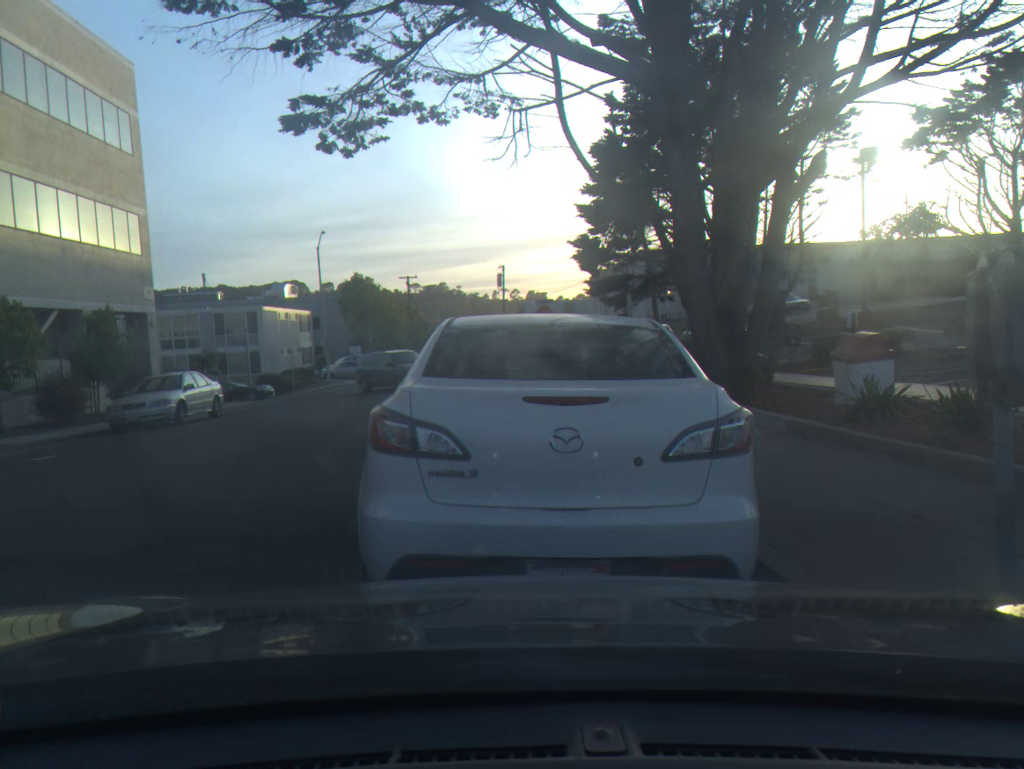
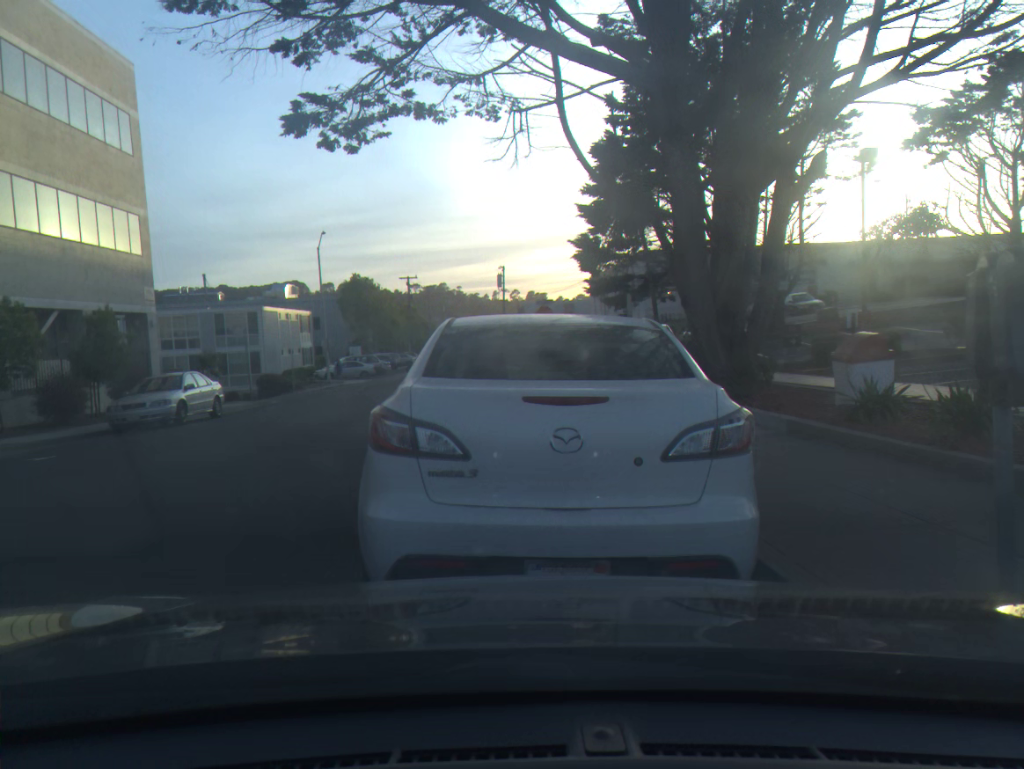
(0.0, 0.0) m; 0°
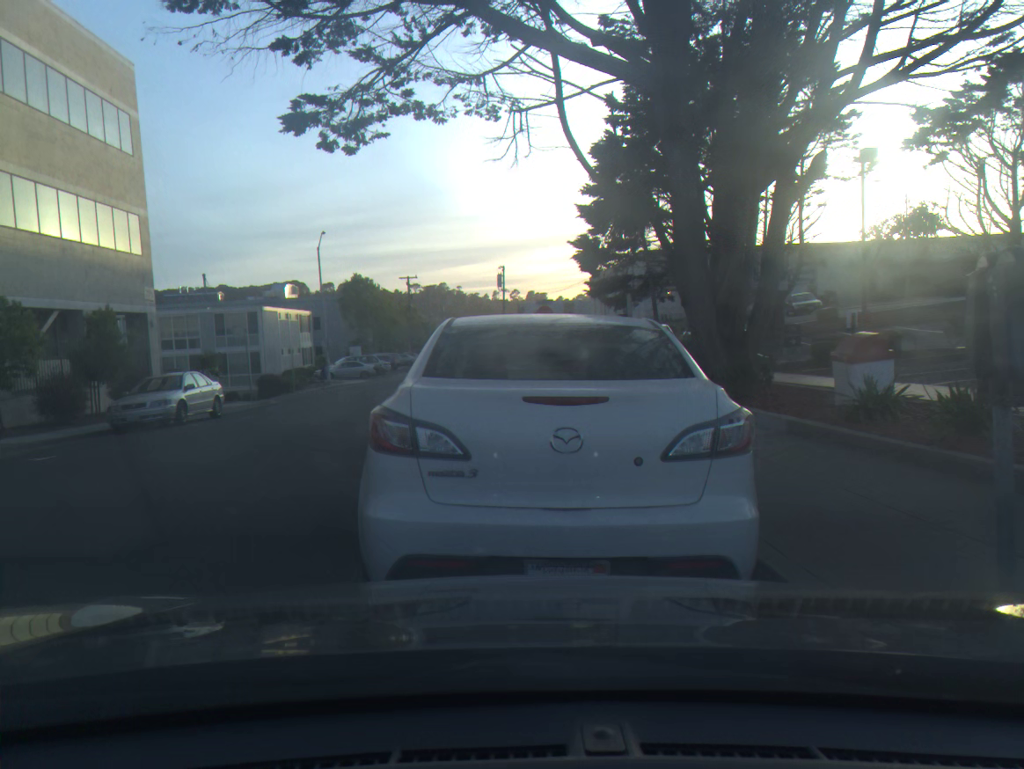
(0.0, 0.0) m; 0°
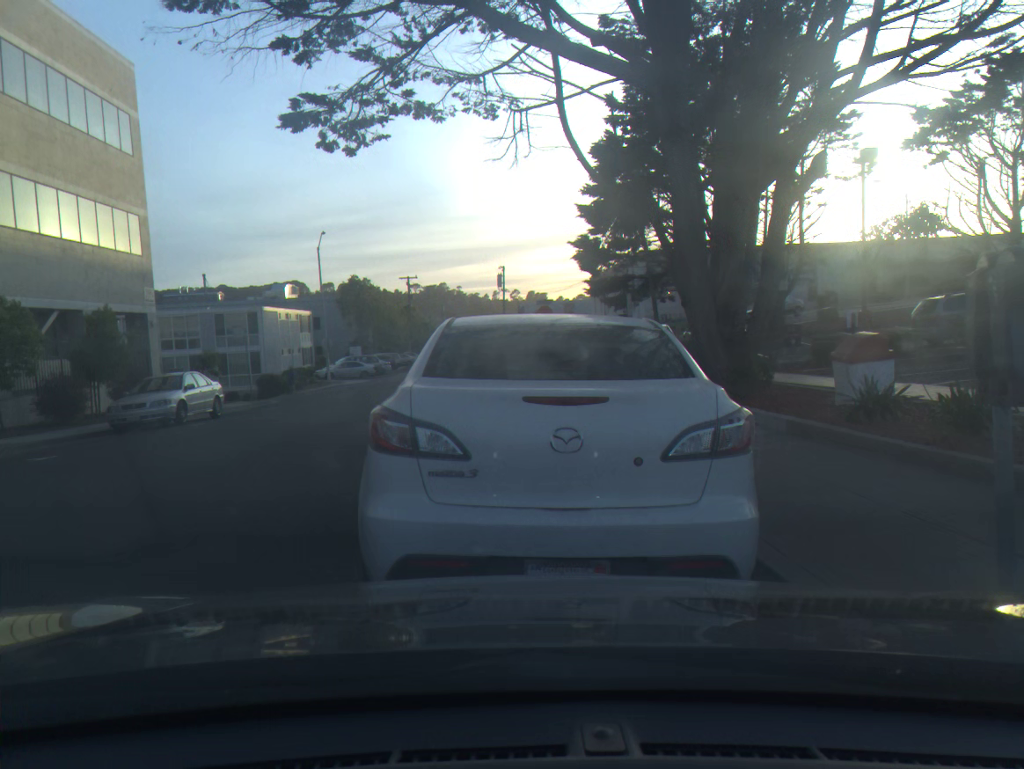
(0.0, 0.0) m; 0°
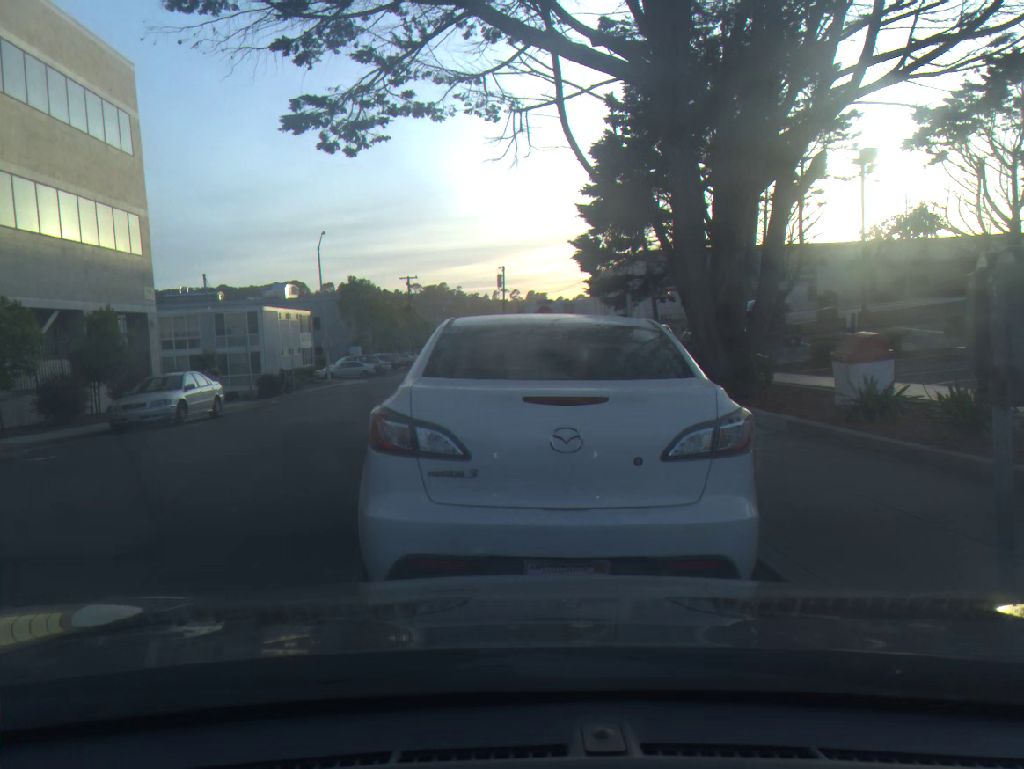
(0.0, 0.0) m; 0°
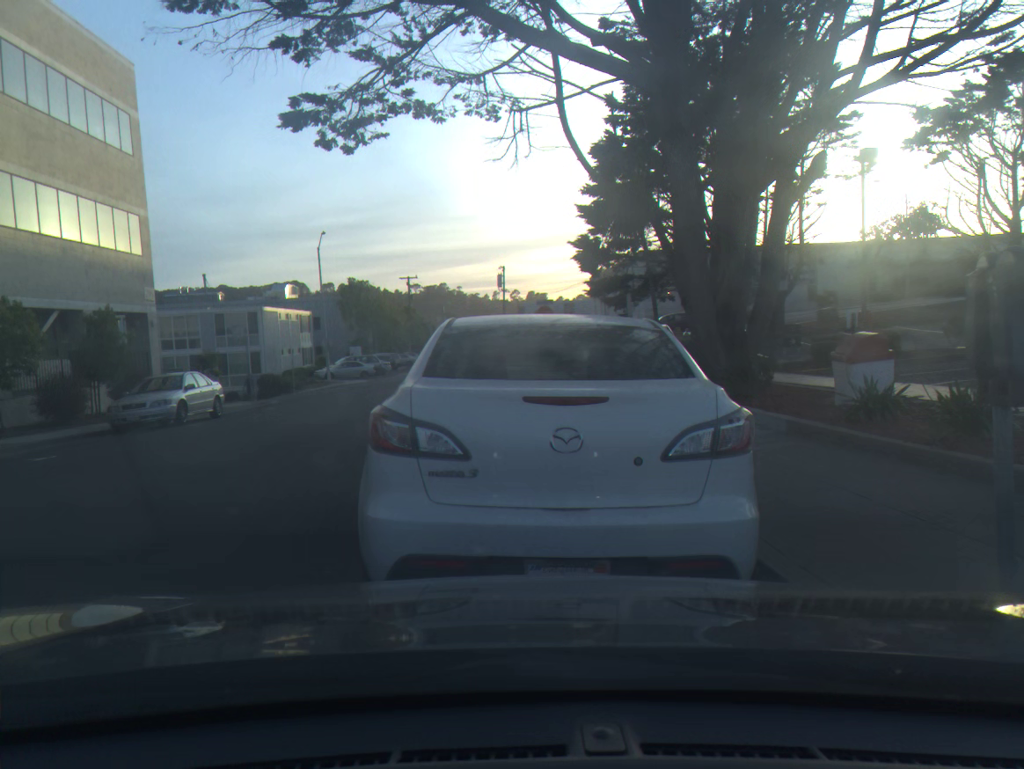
(0.0, 0.0) m; 0°
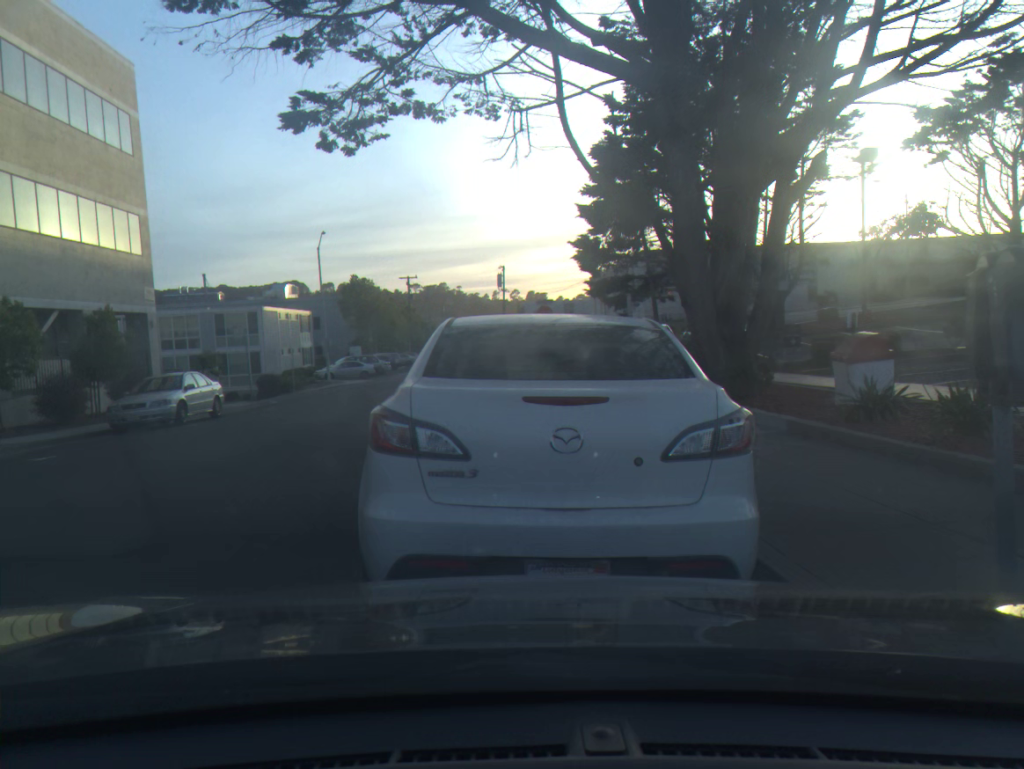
(0.0, 0.0) m; 0°
